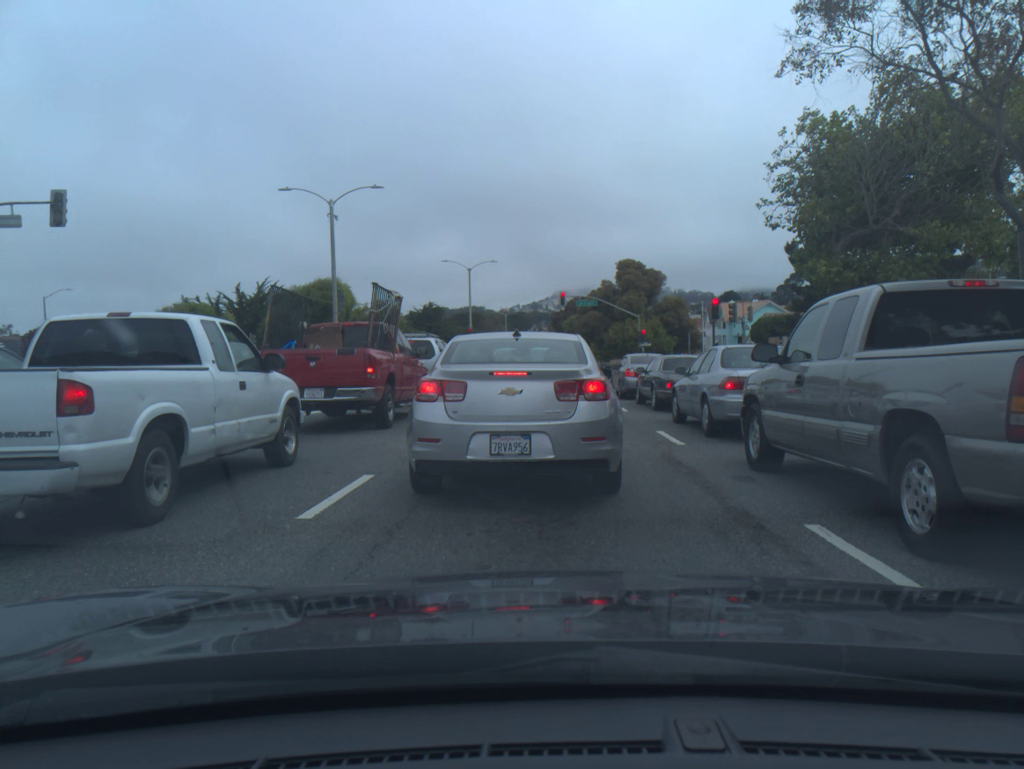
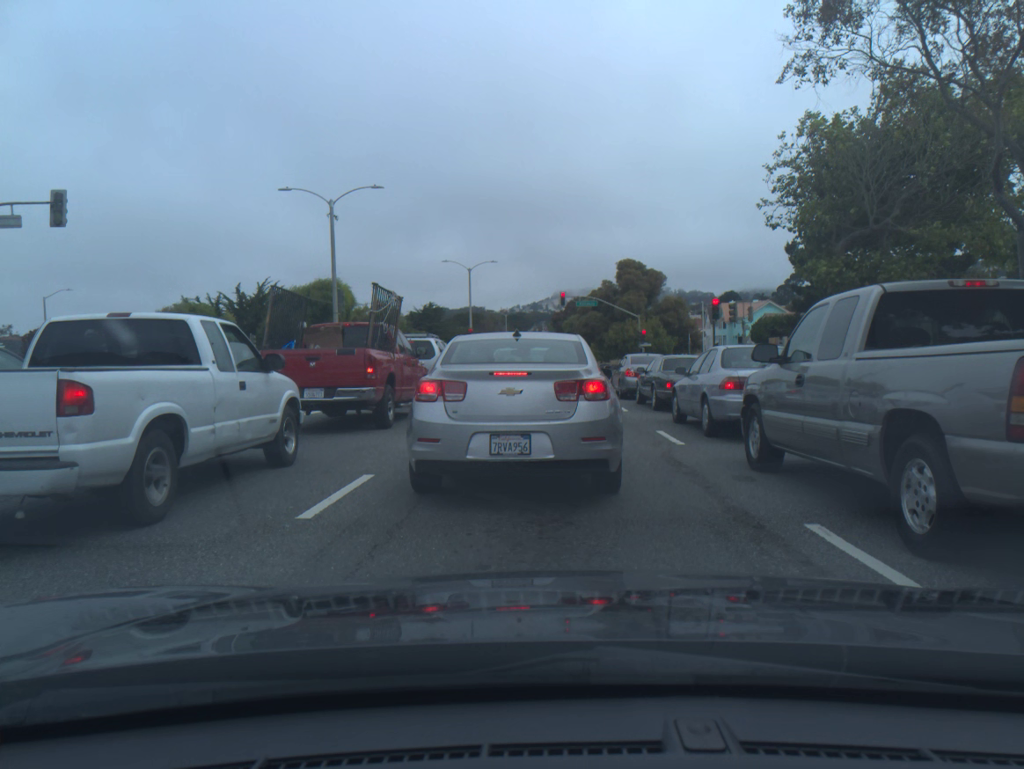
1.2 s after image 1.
(0.0, 0.0) m; 0°
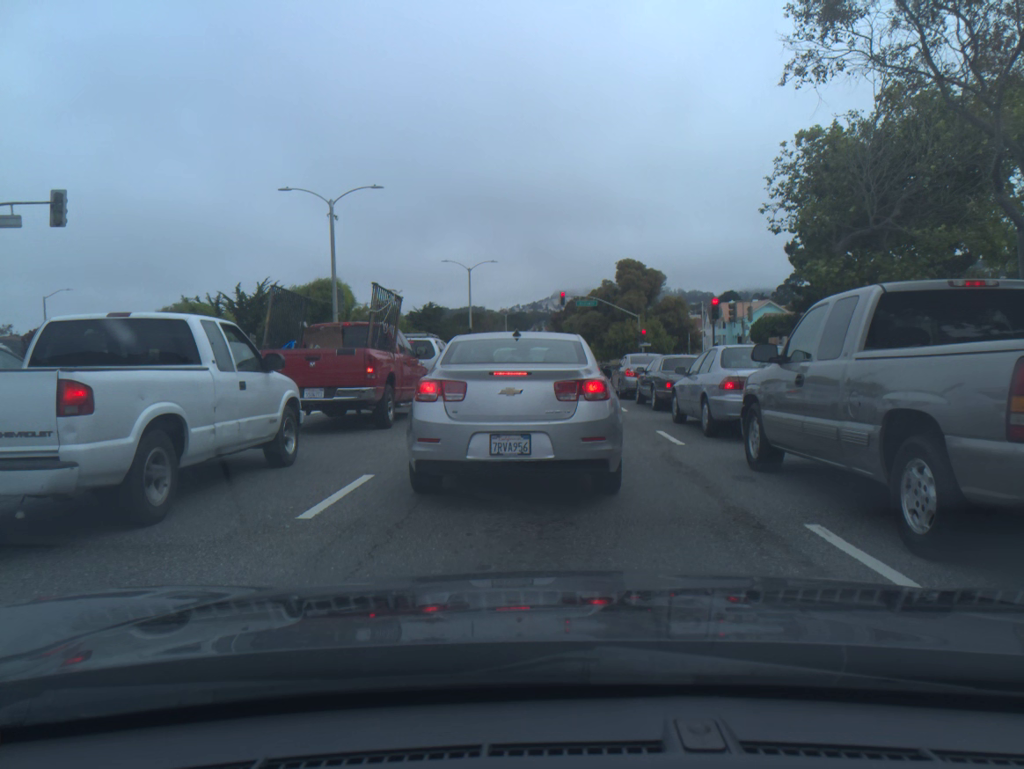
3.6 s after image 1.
(0.0, 0.0) m; 0°
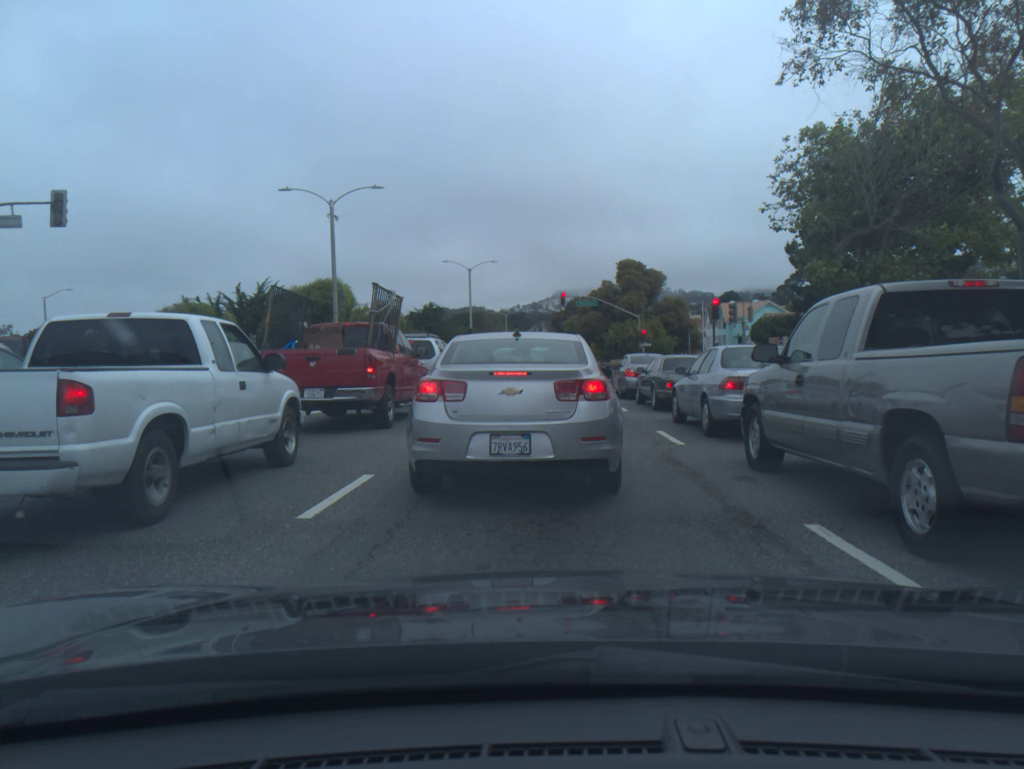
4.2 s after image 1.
(0.0, 0.0) m; 0°
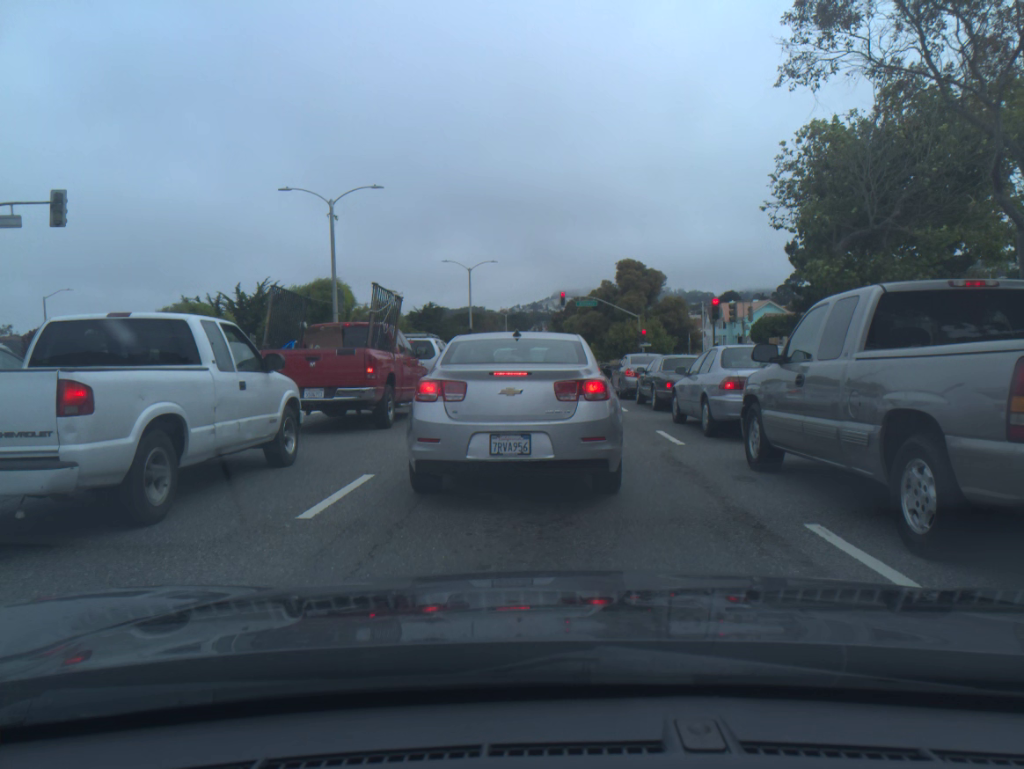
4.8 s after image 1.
(0.0, 0.0) m; 0°
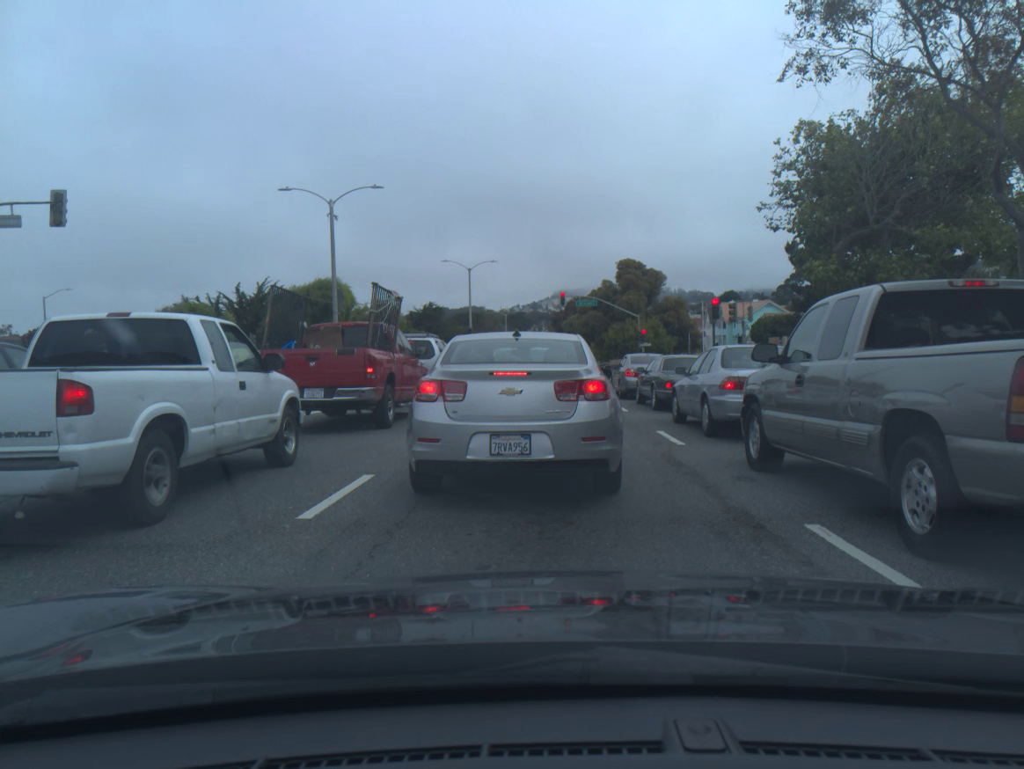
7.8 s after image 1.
(0.0, 0.0) m; 0°
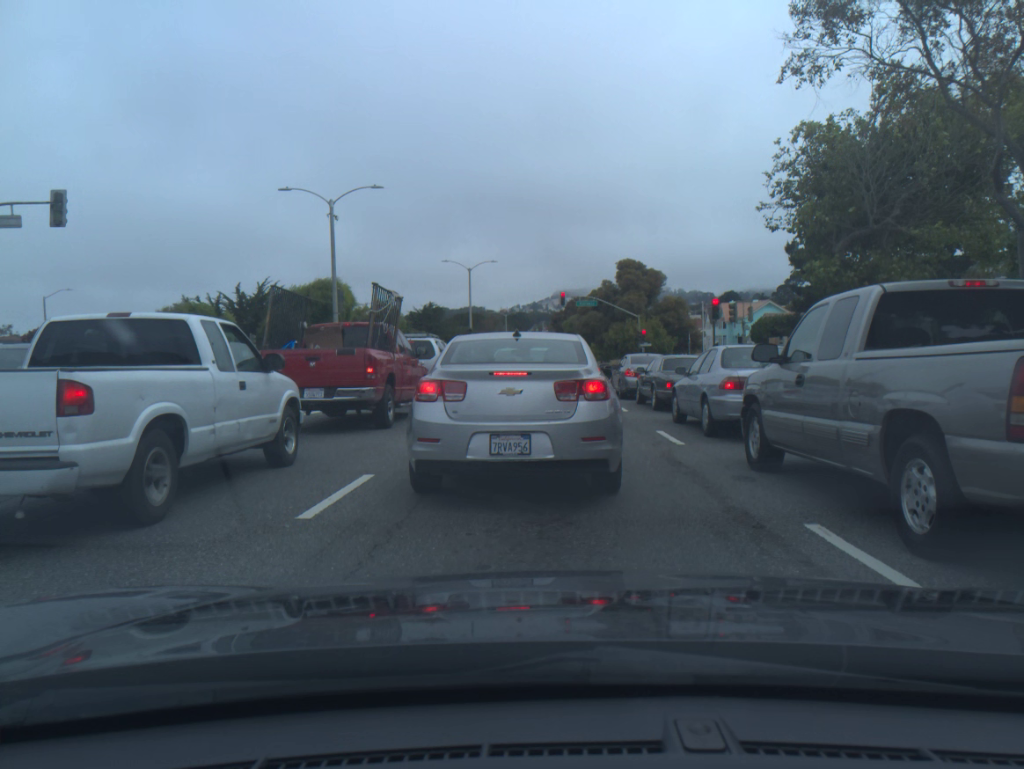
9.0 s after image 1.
(0.0, 0.0) m; 0°
